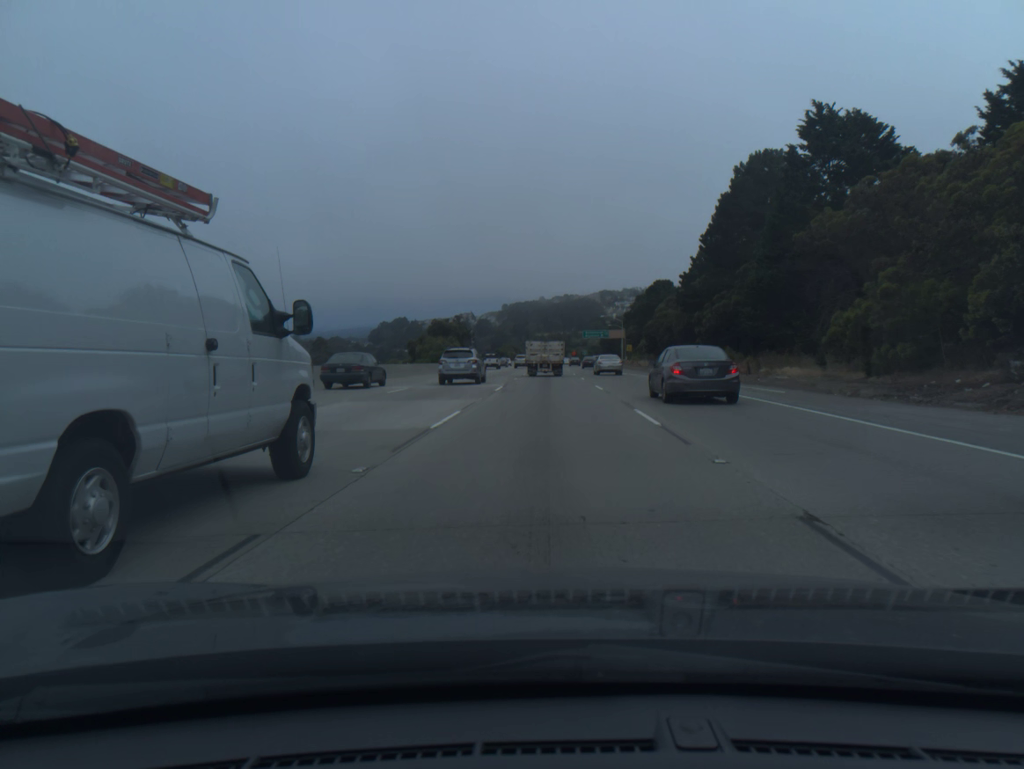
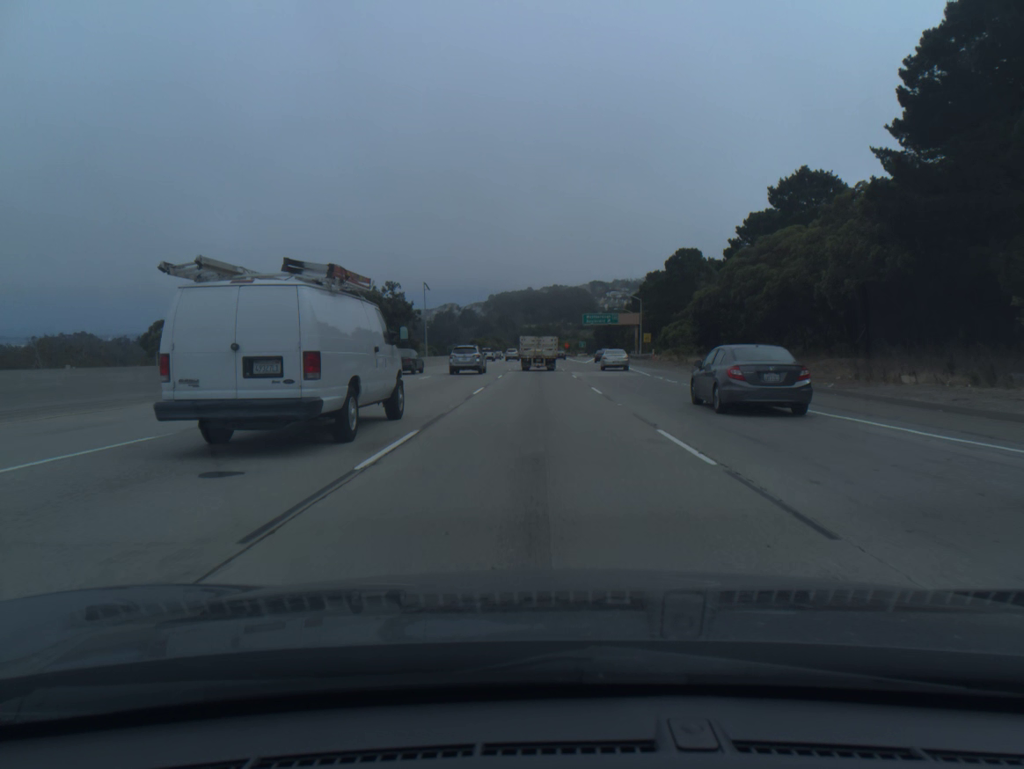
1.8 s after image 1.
(+0.6, +48.4) m; +1°
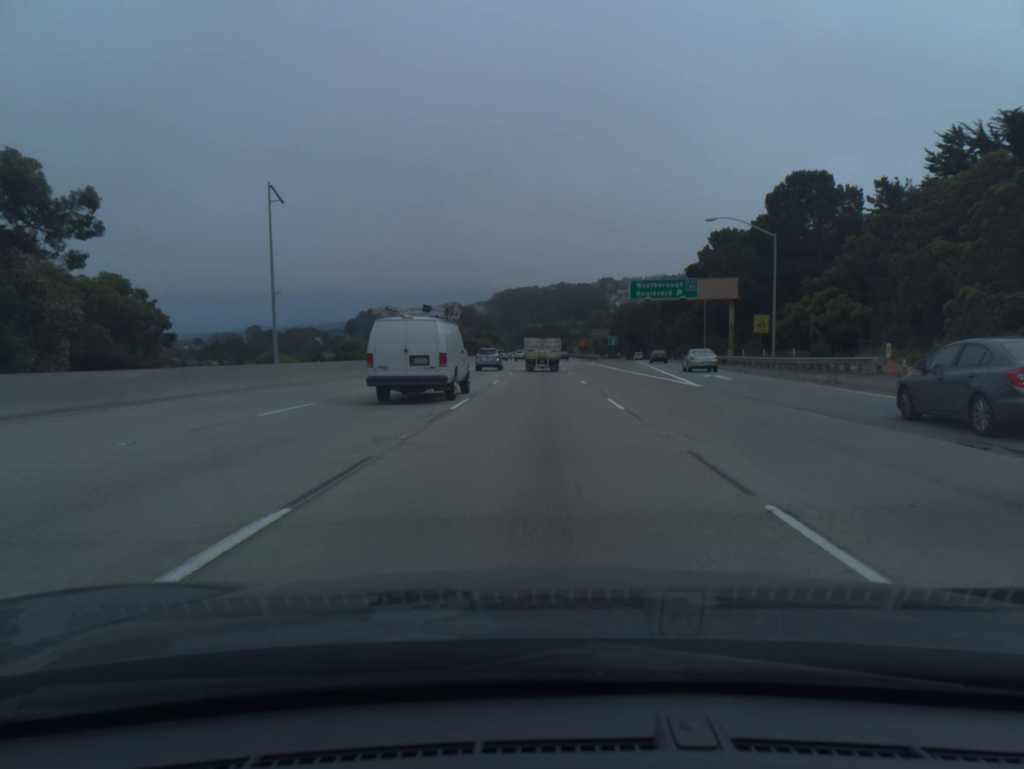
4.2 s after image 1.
(-0.2, +64.6) m; 0°
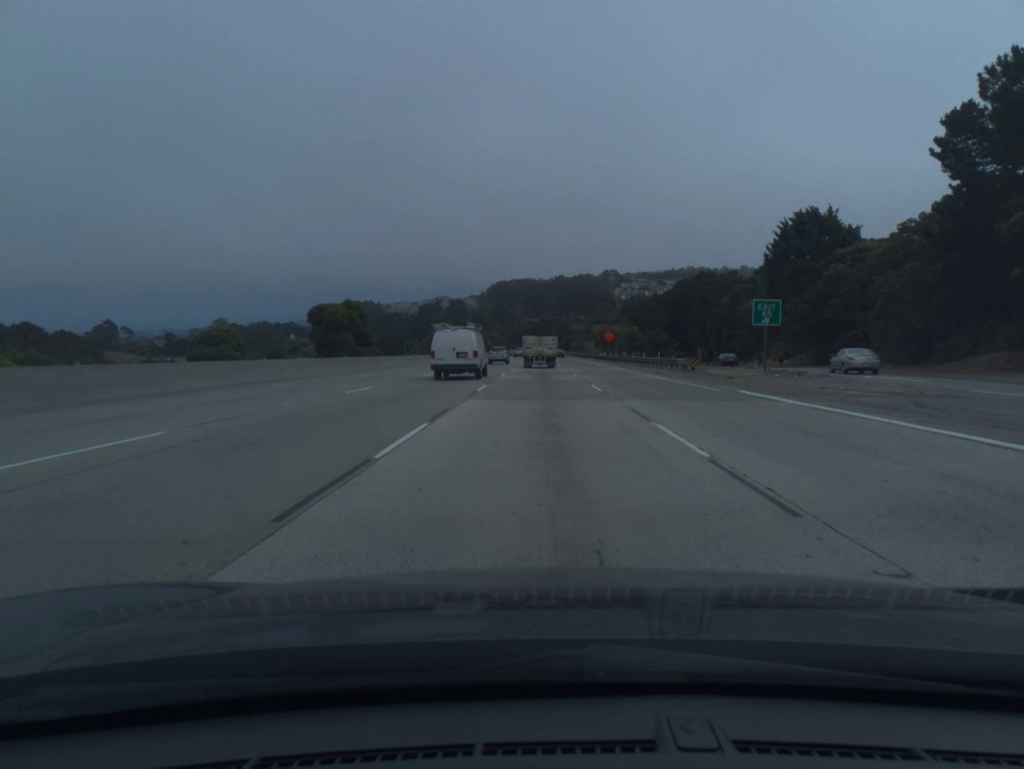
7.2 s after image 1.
(0.0, +81.2) m; 0°
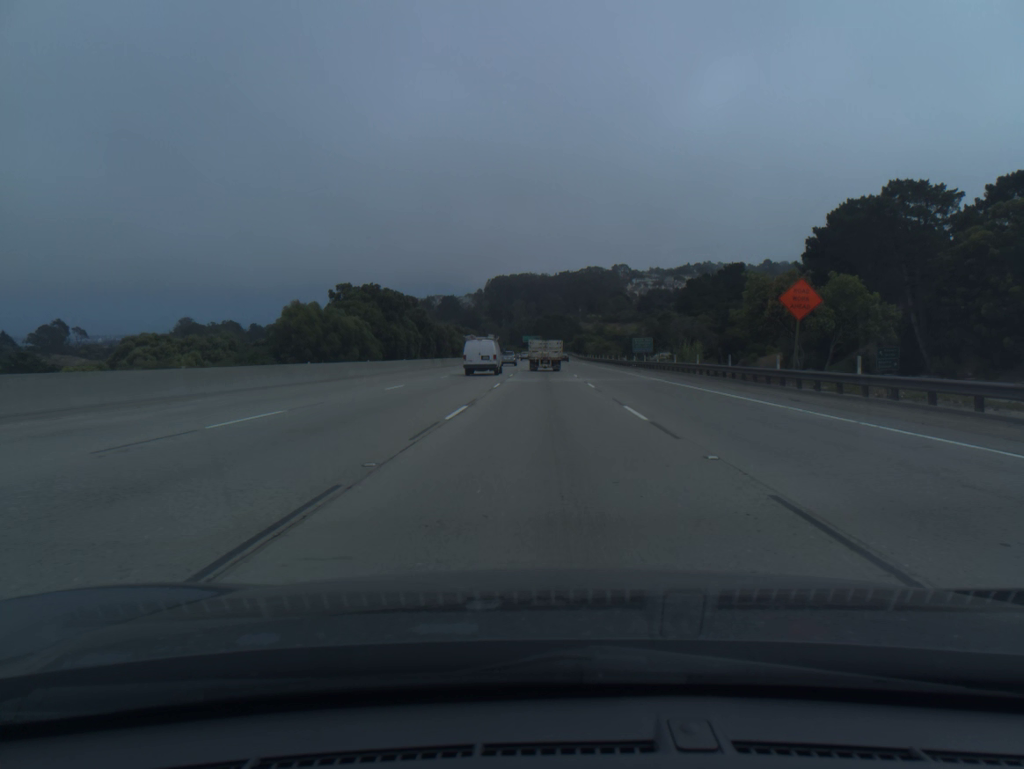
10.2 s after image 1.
(-0.2, +82.0) m; 0°
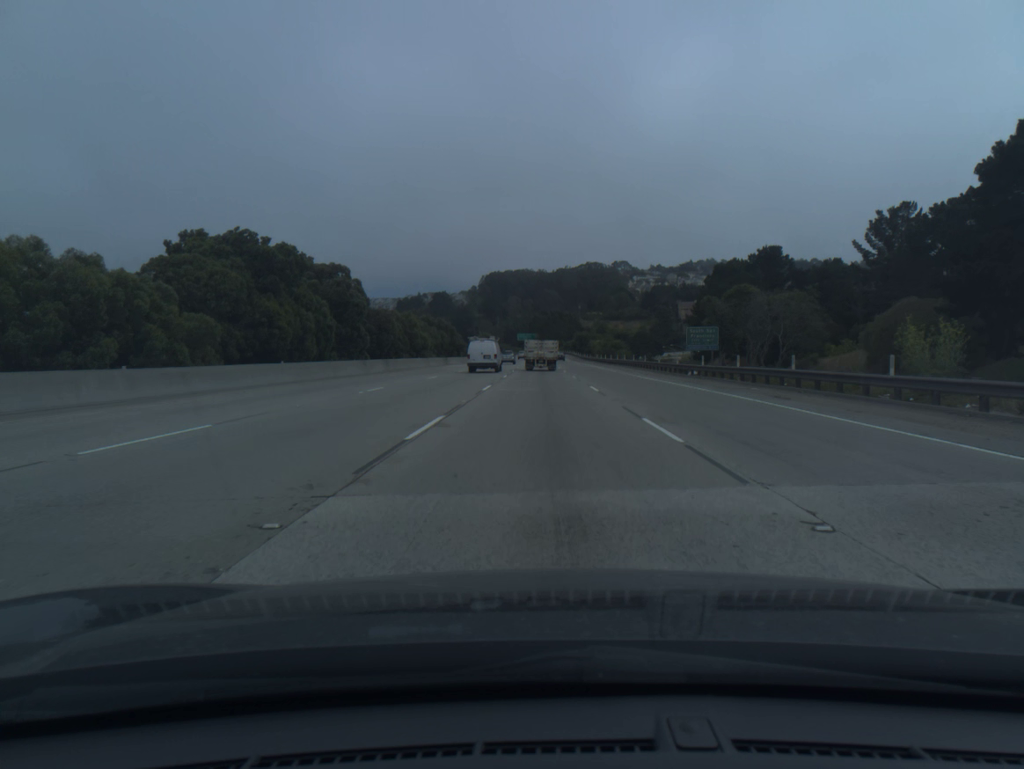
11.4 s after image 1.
(+0.1, +32.9) m; 0°
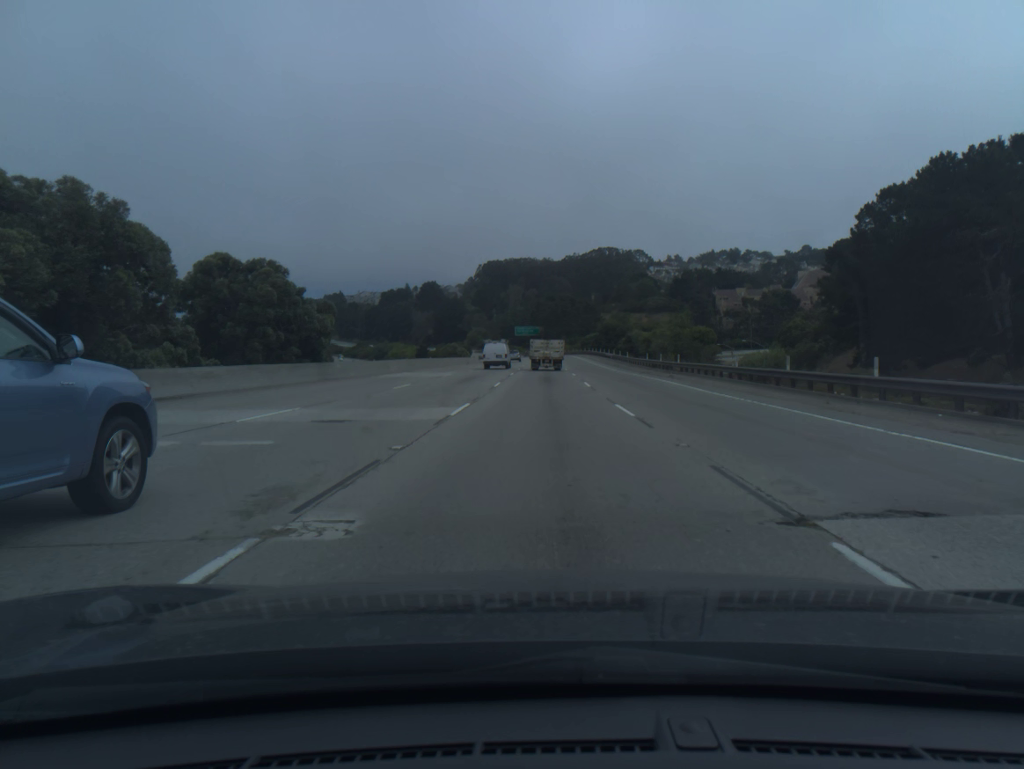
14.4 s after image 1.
(-0.1, +82.7) m; 0°
